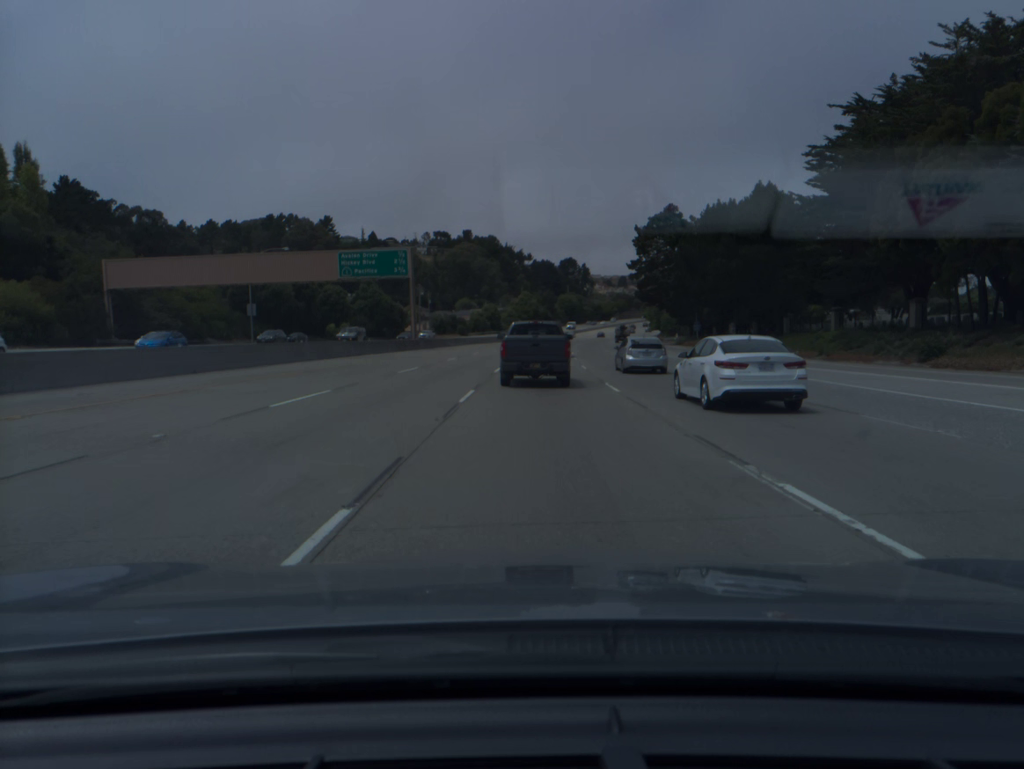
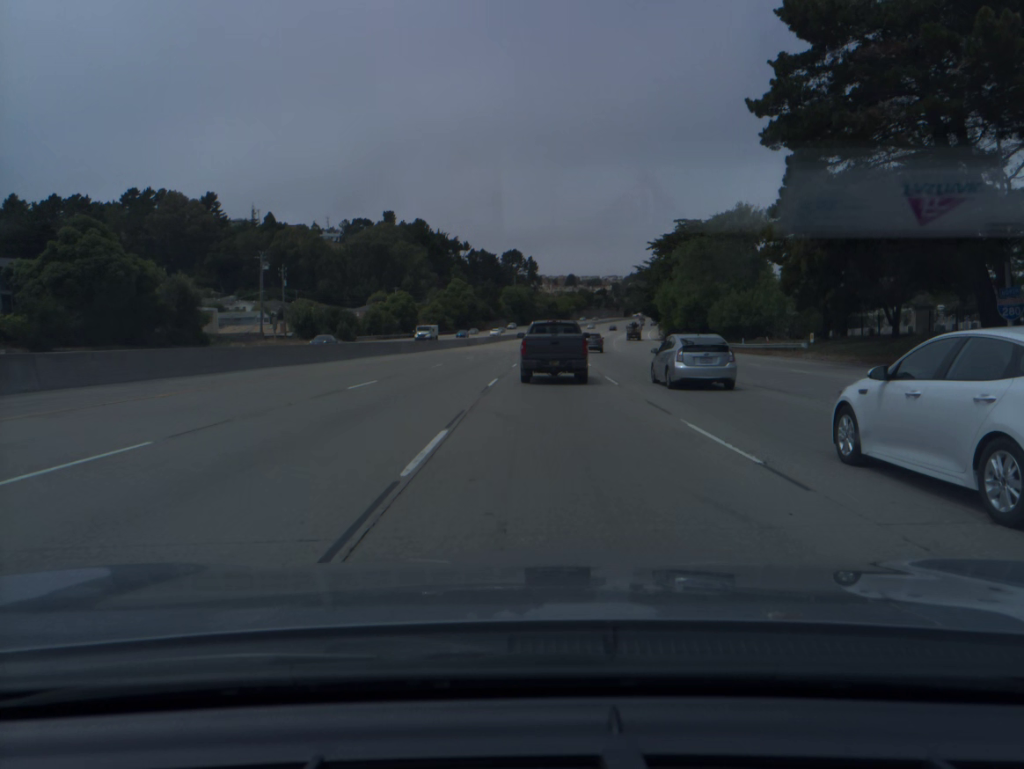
(+2.4, +82.2) m; +4°
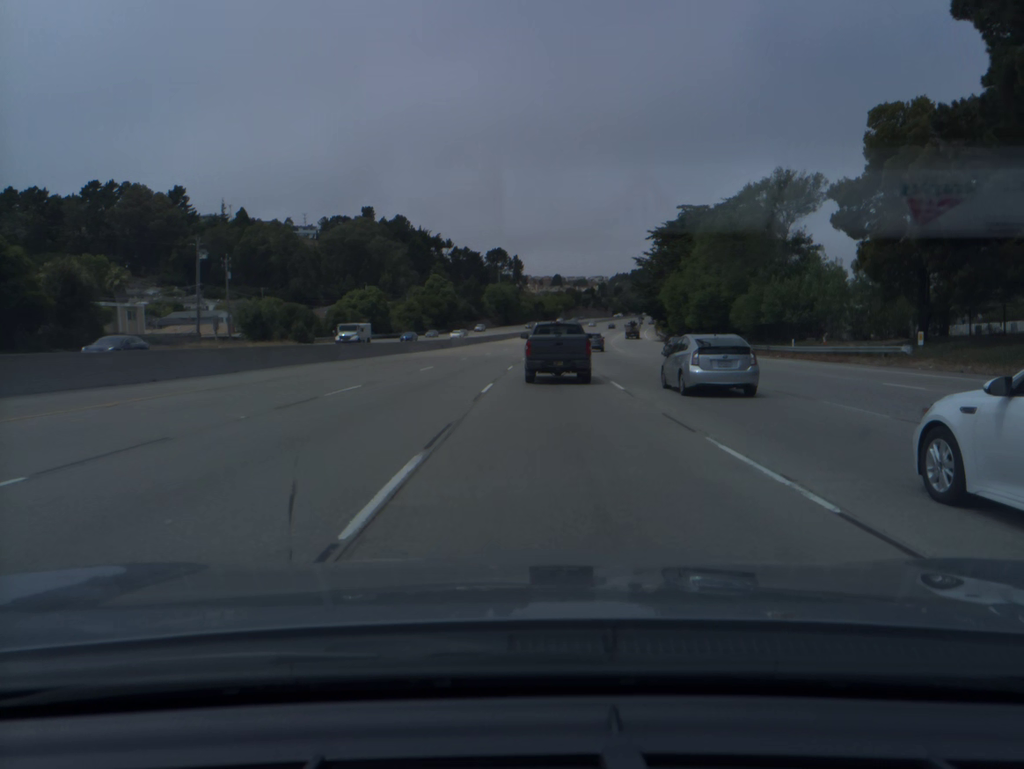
(+0.2, +16.9) m; +1°
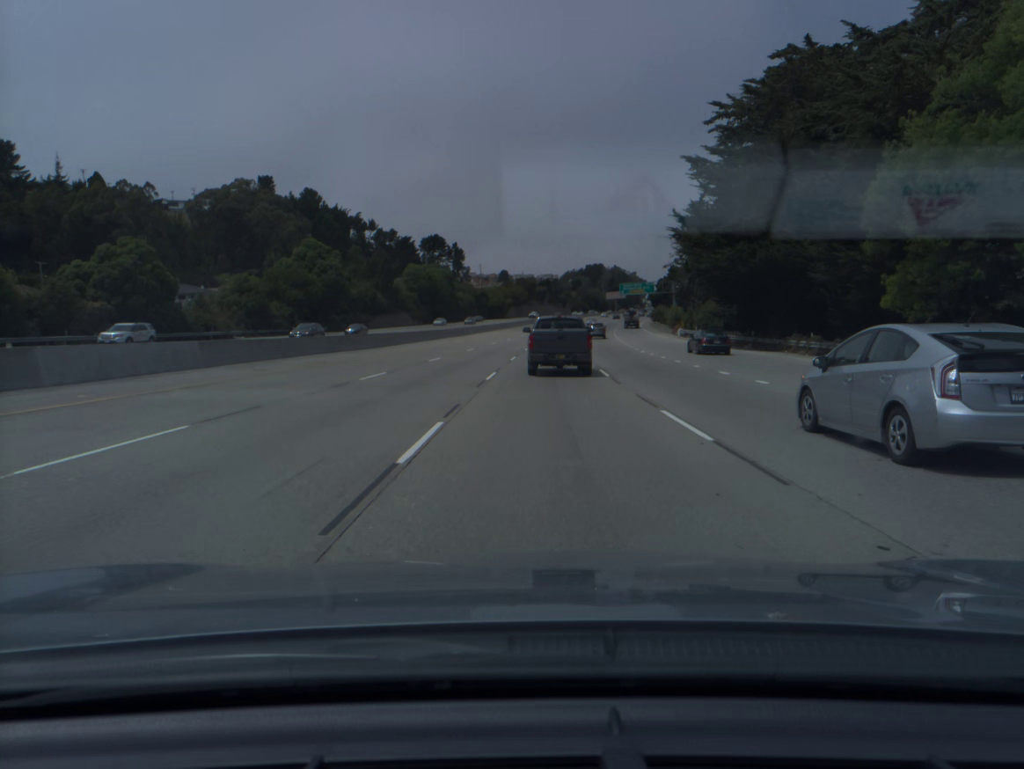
(+2.5, +69.6) m; +4°
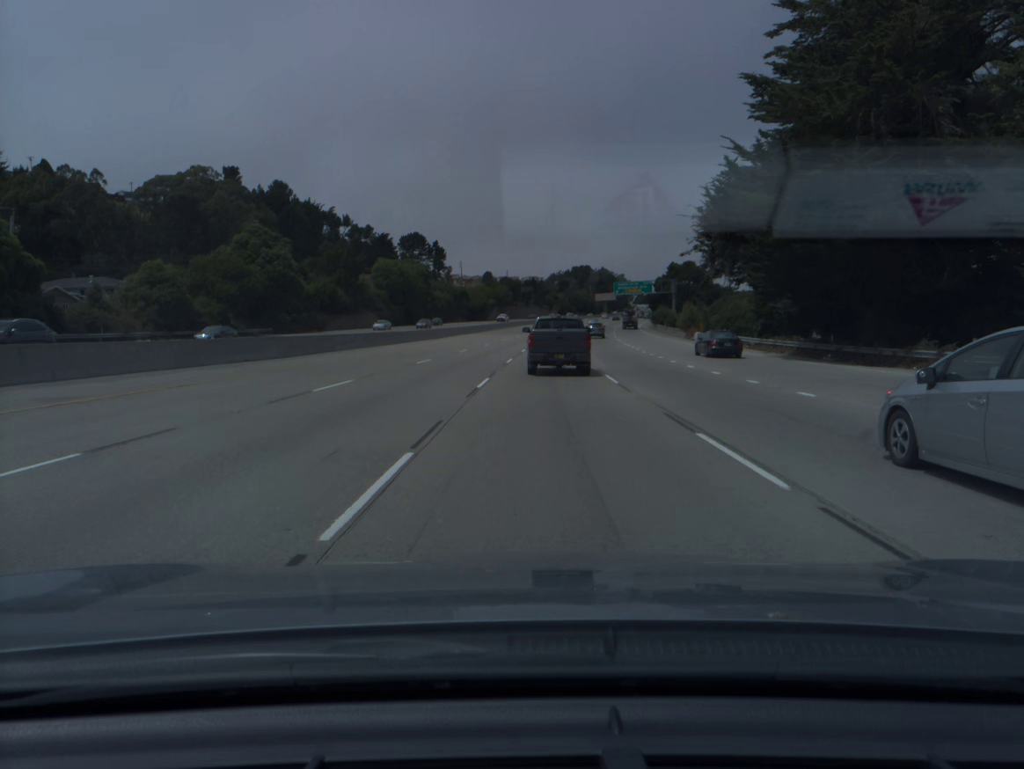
(+0.1, +17.6) m; +1°
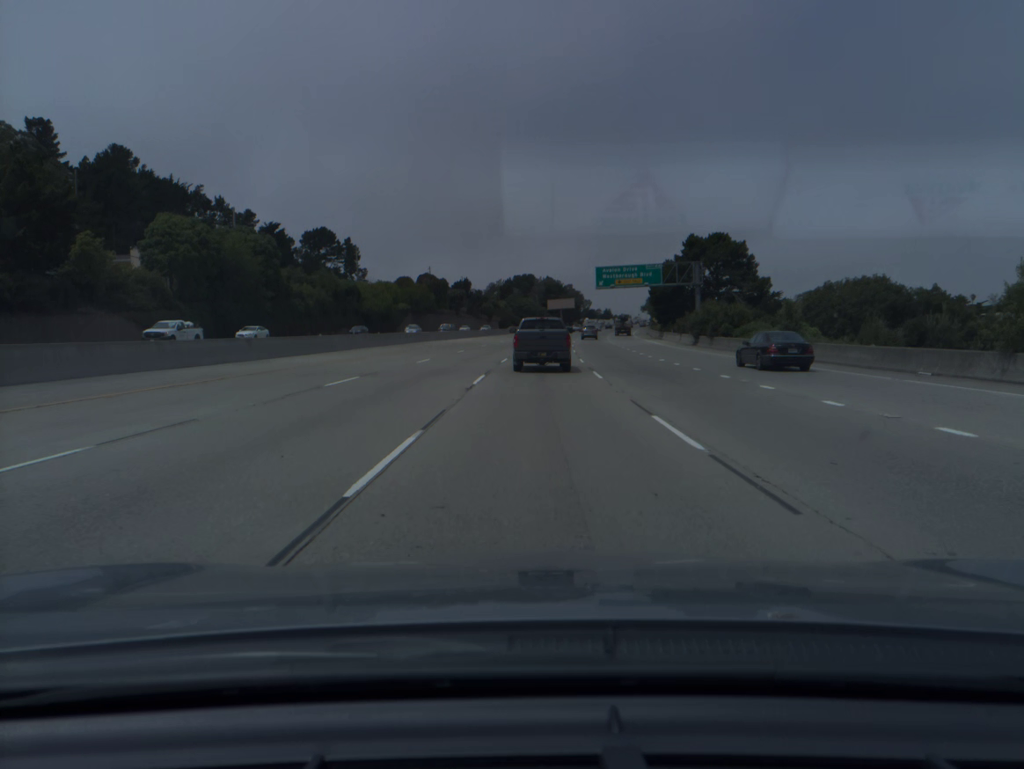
(+2.7, +71.0) m; +4°
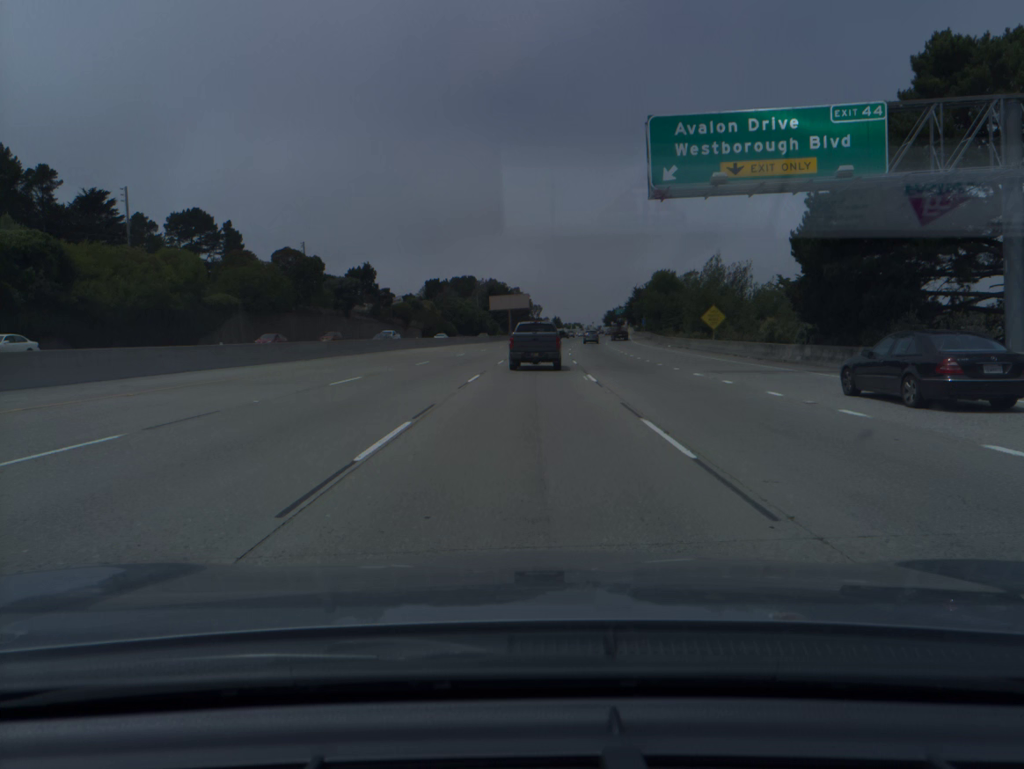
(+2.7, +71.0) m; +4°
